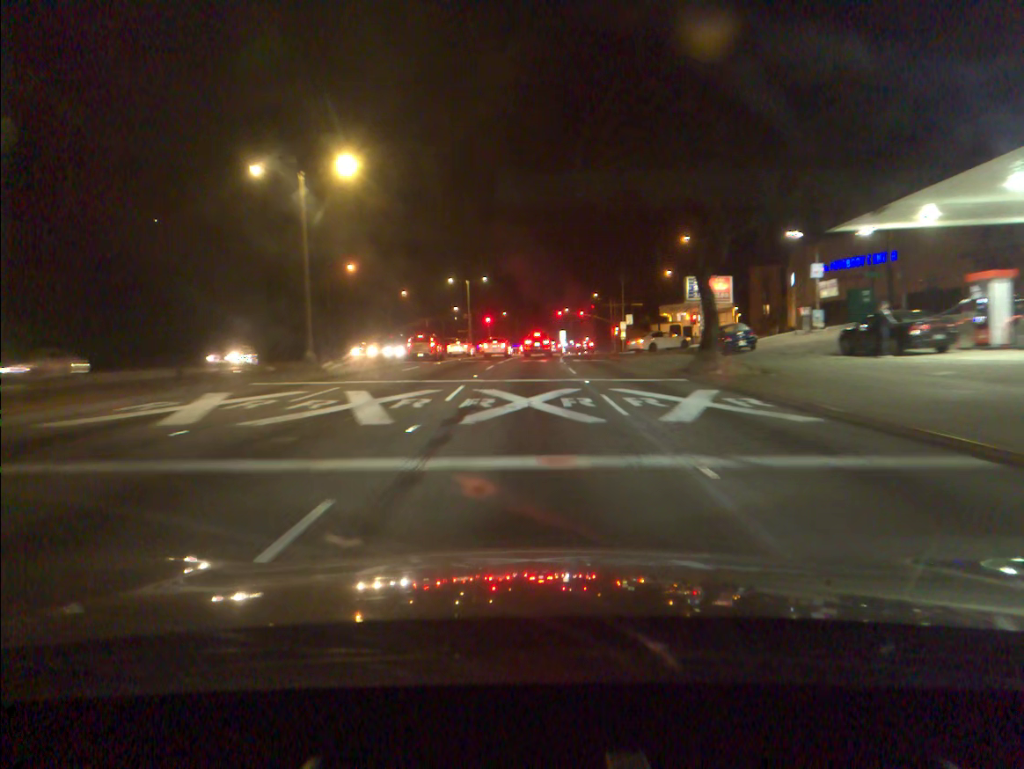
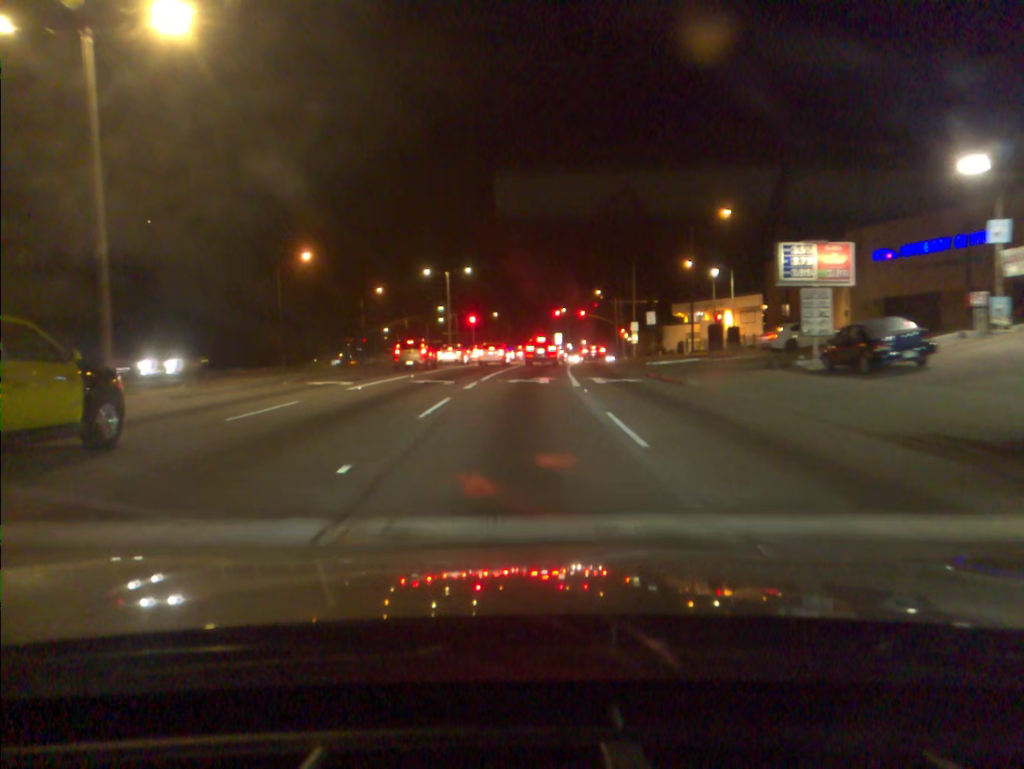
(+0.2, +17.8) m; 0°
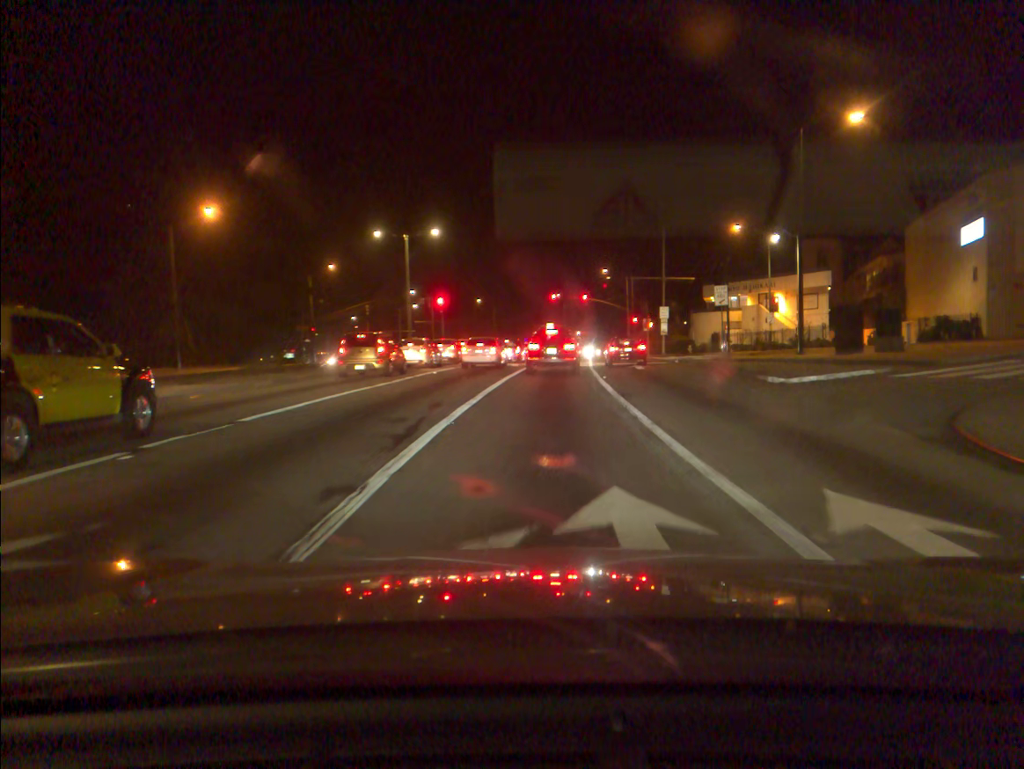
(-0.1, +22.2) m; +2°
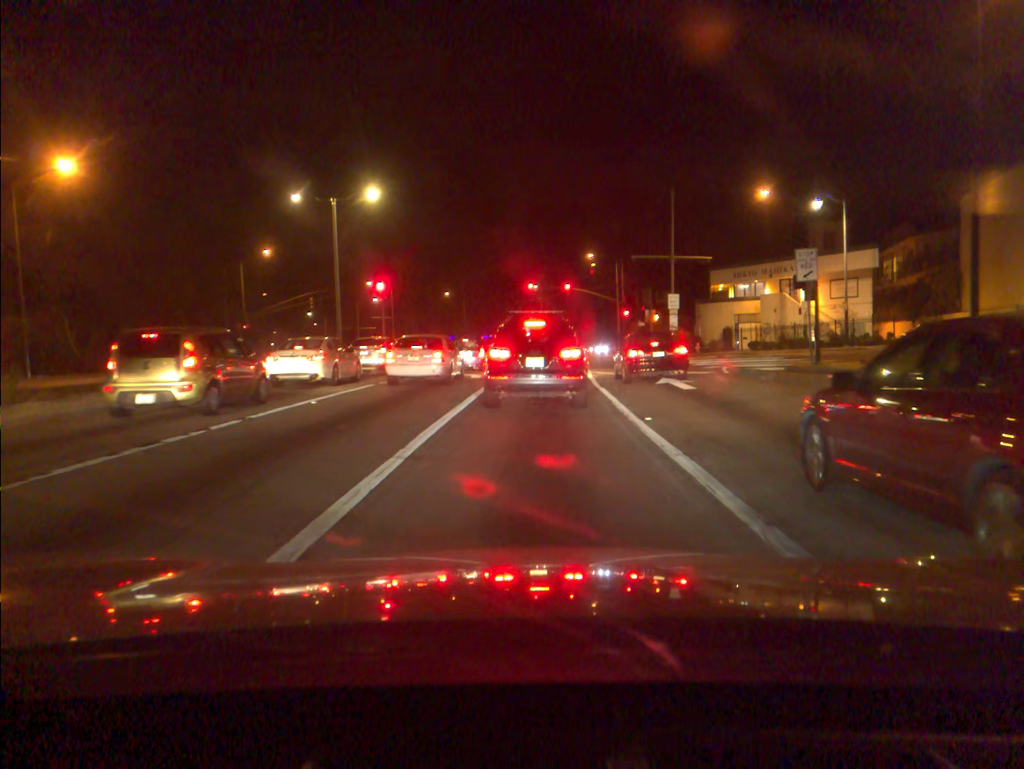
(+0.2, +14.4) m; +1°
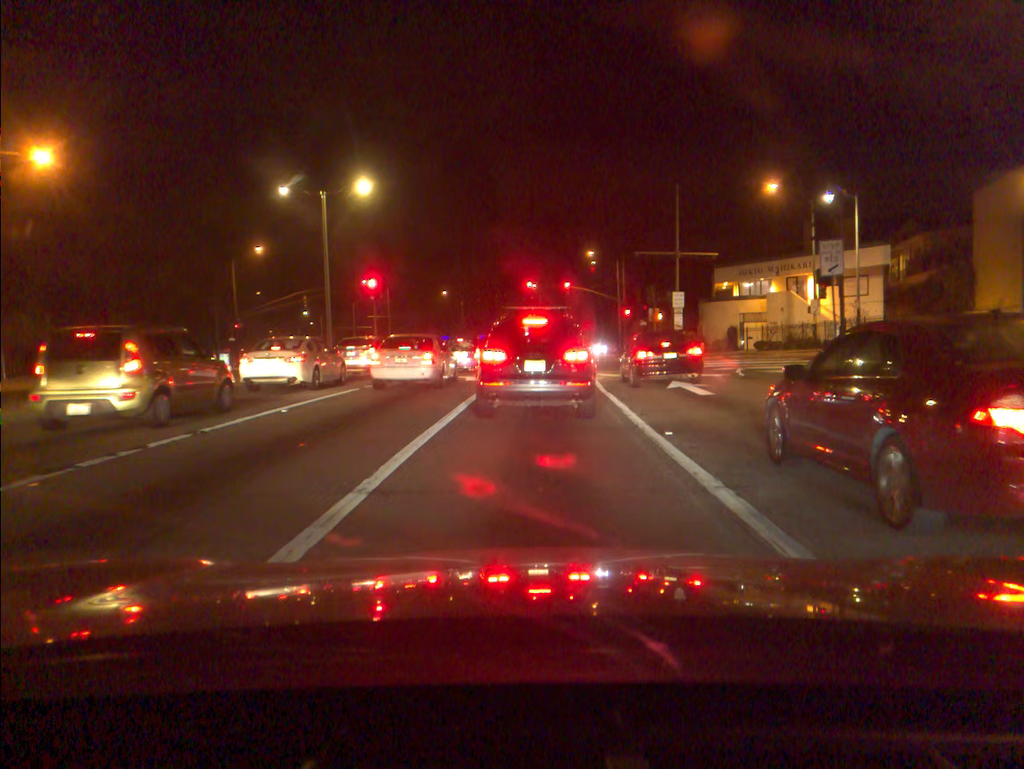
(0.0, +1.9) m; 0°
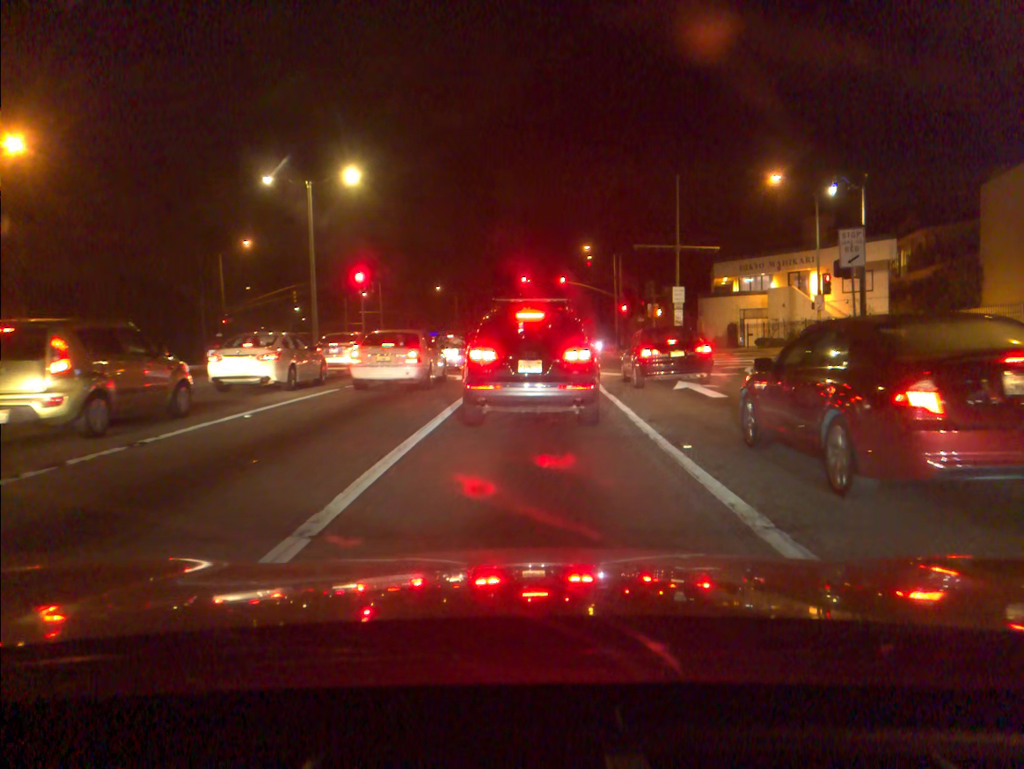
(0.0, +1.6) m; +1°
